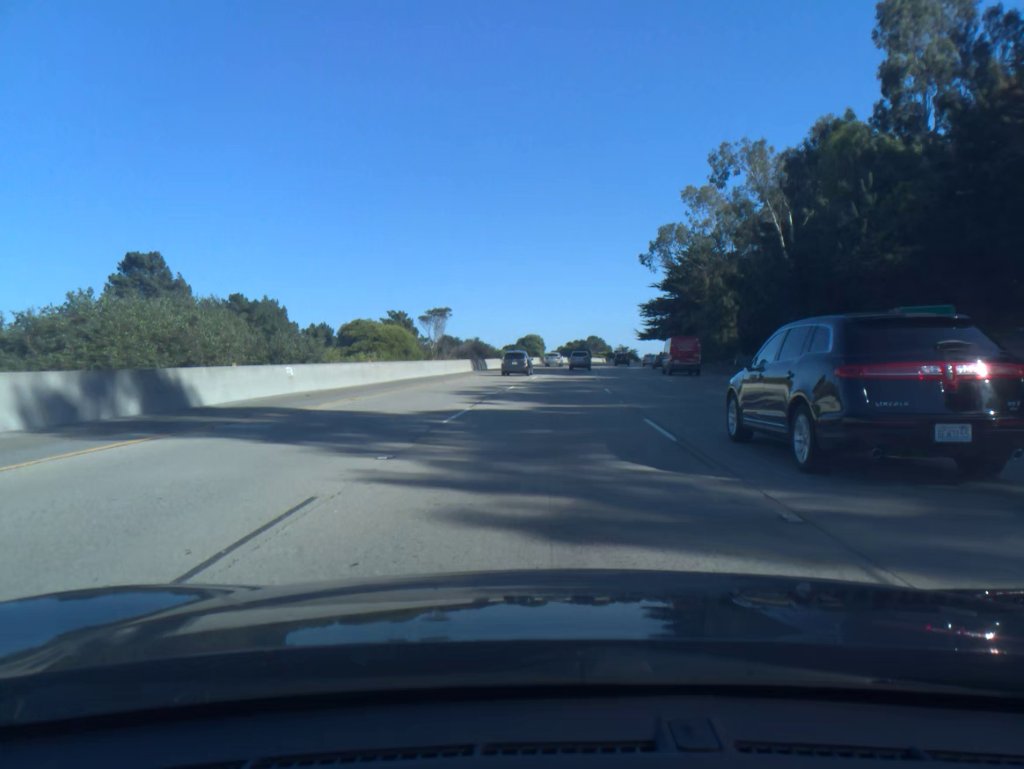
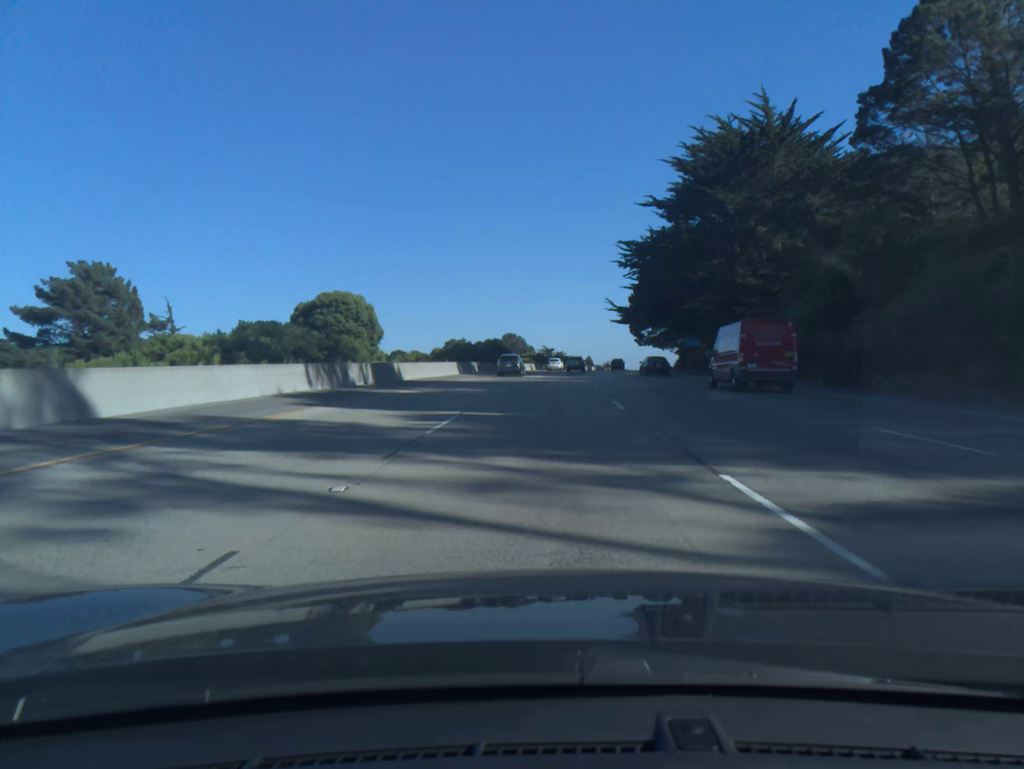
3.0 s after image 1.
(+4.9, +88.8) m; +6°
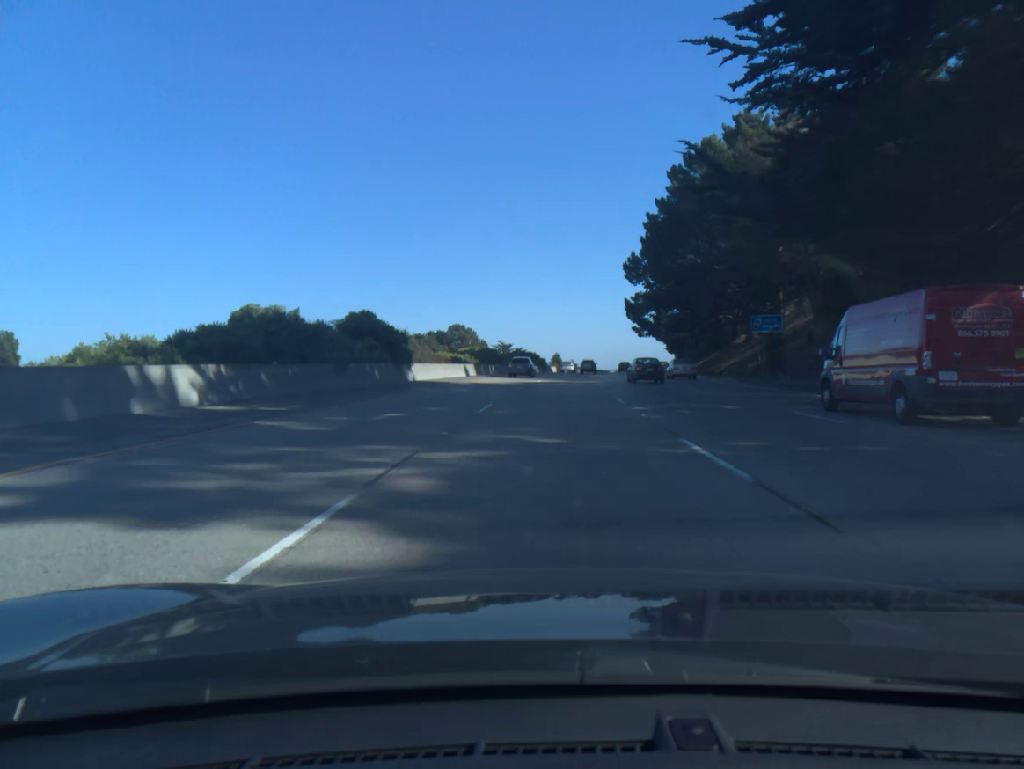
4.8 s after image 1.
(+1.2, +53.5) m; +3°
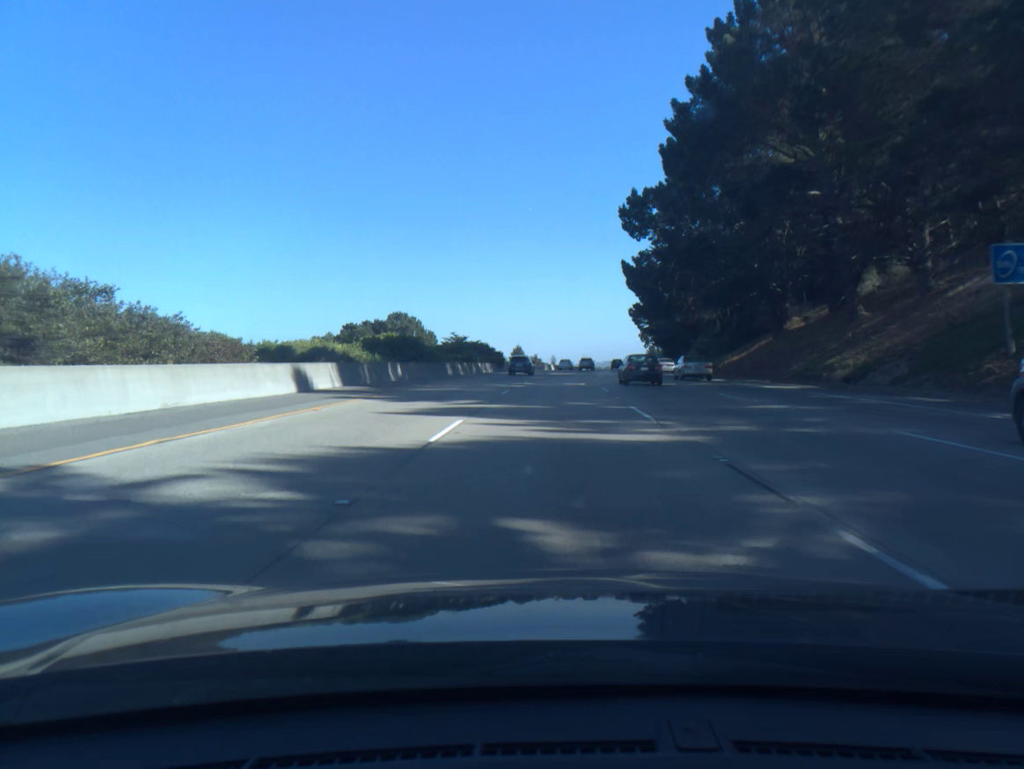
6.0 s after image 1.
(+0.8, +35.6) m; +3°
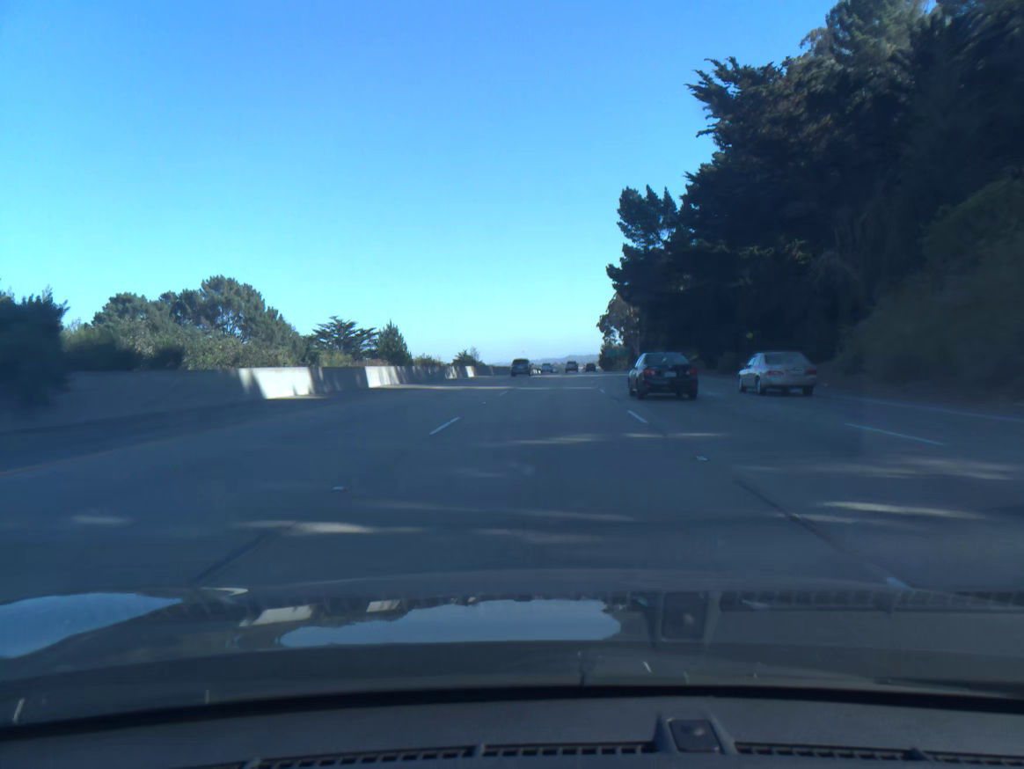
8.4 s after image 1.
(+3.1, +71.5) m; +5°
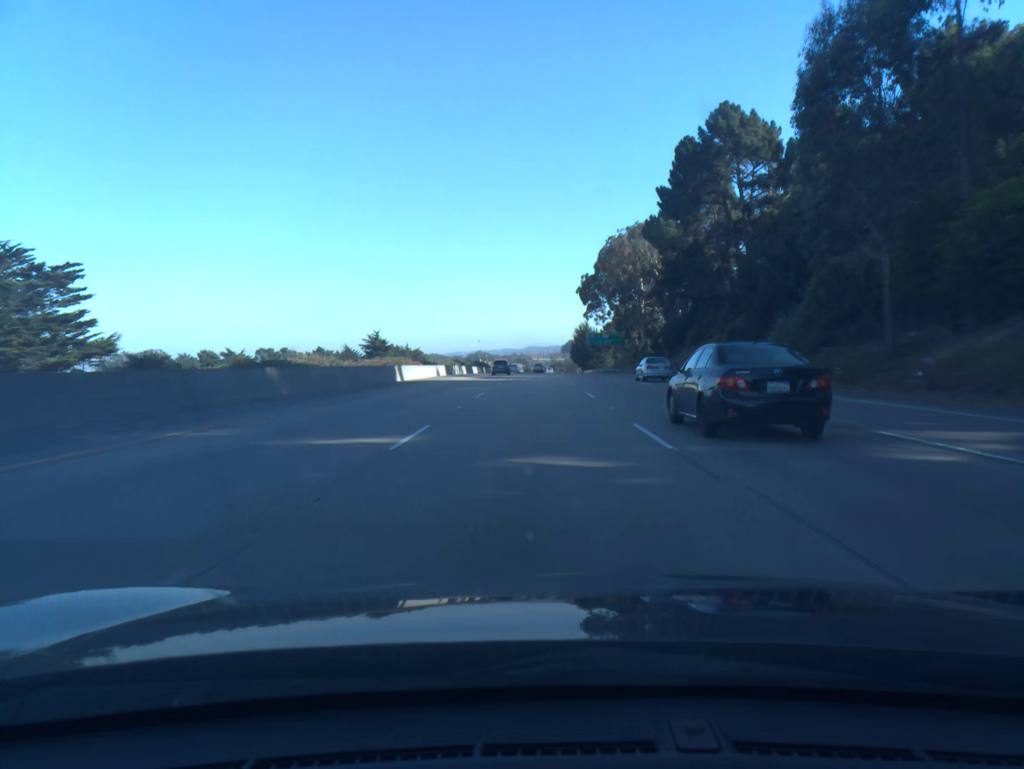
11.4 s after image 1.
(+3.2, +89.7) m; +3°
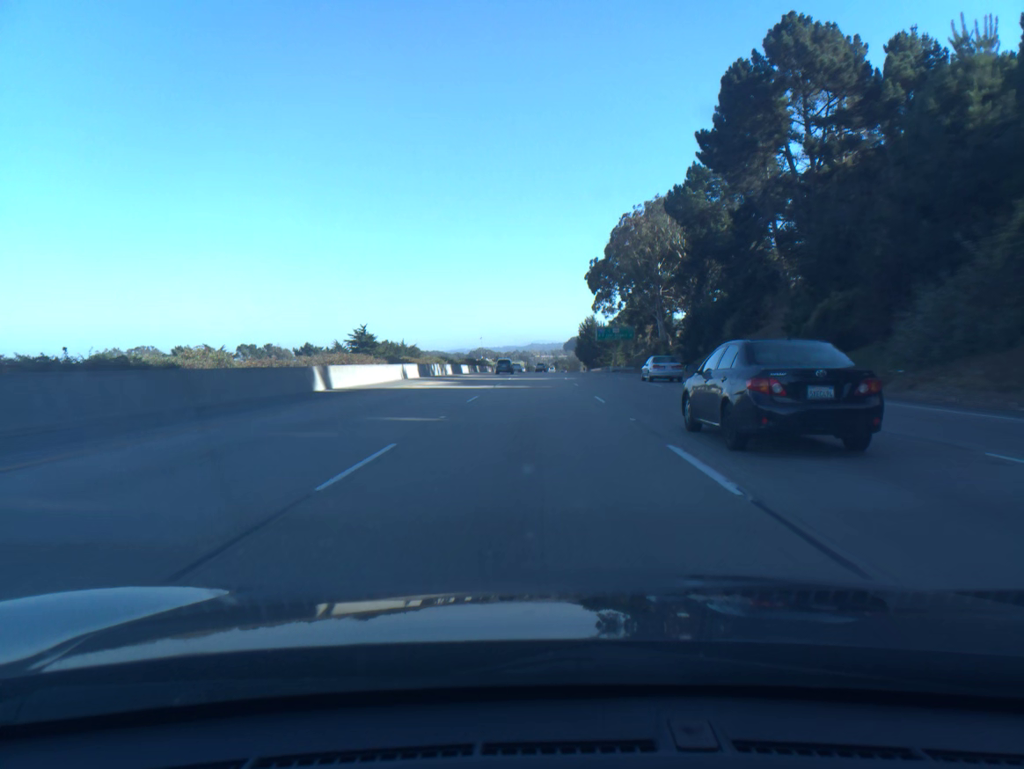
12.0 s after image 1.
(0.0, +17.9) m; 0°
